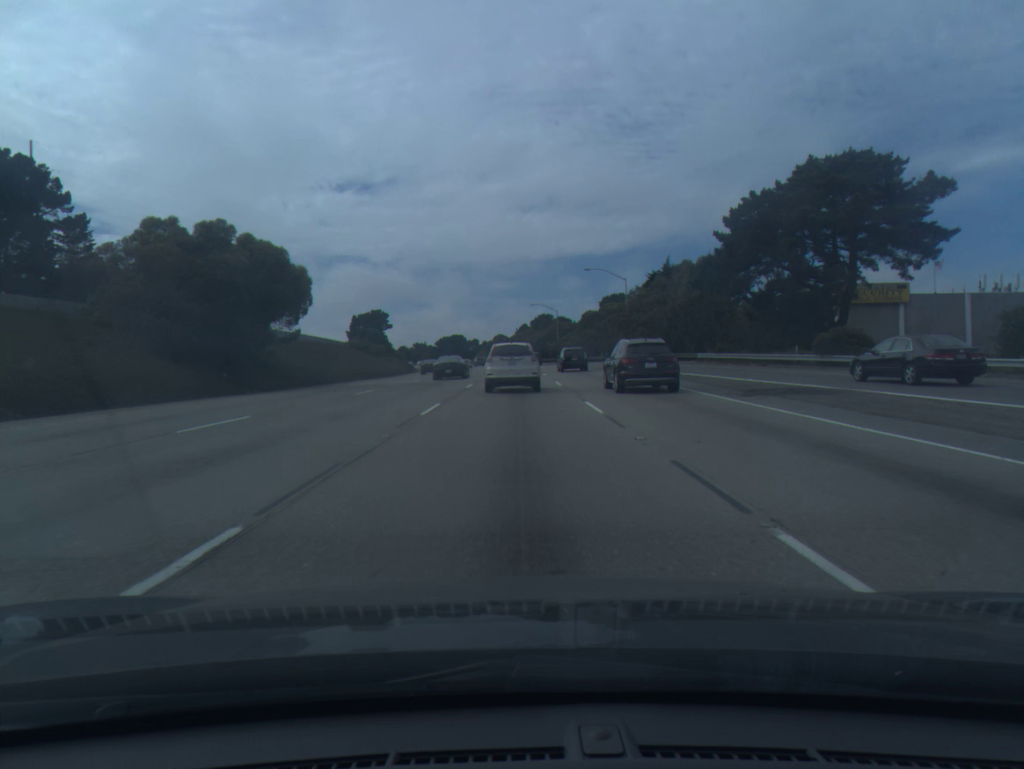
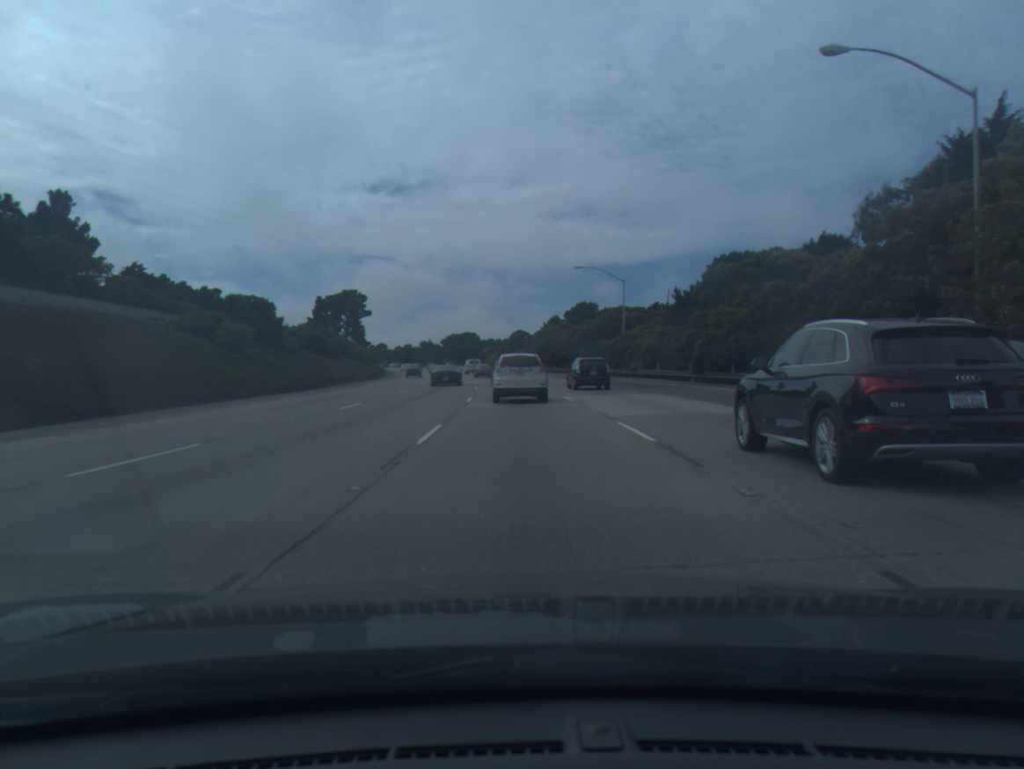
(-0.6, +62.6) m; -2°
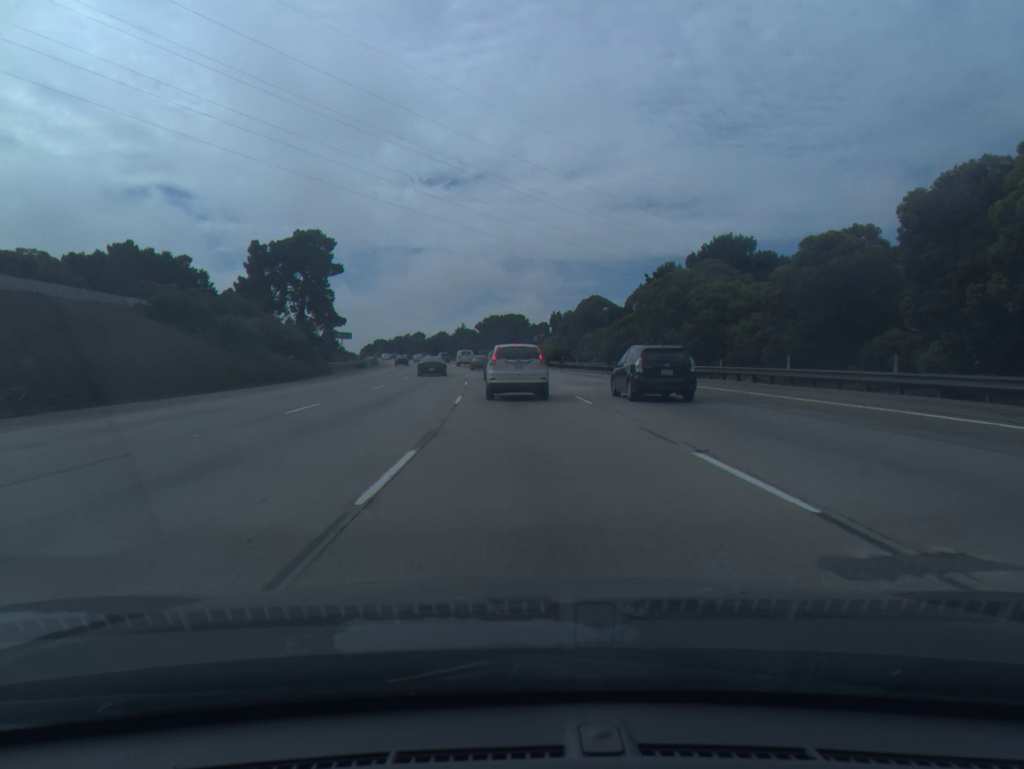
(-2.0, +64.3) m; -4°
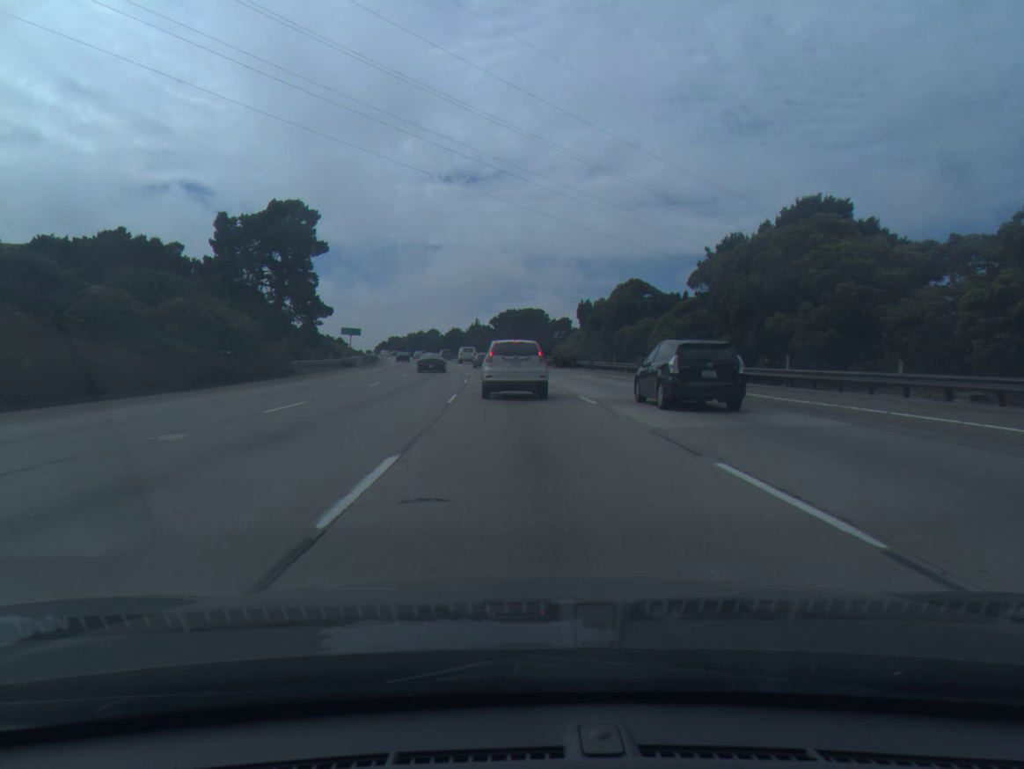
(-0.2, +15.9) m; -1°
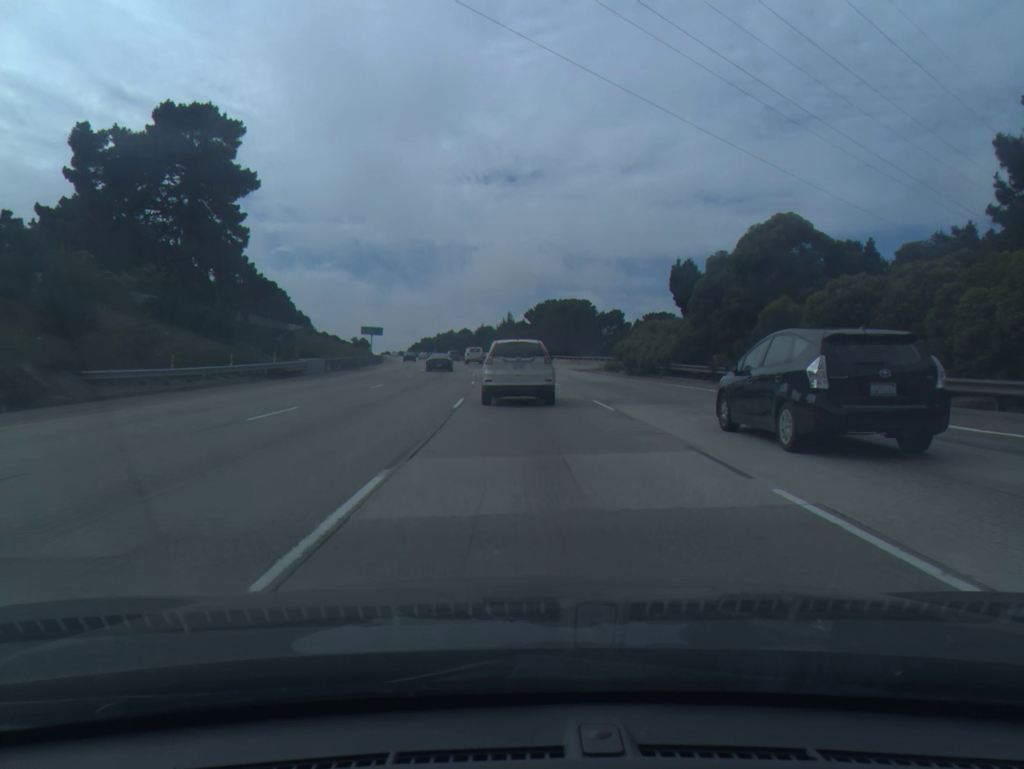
(-0.7, +30.9) m; -3°
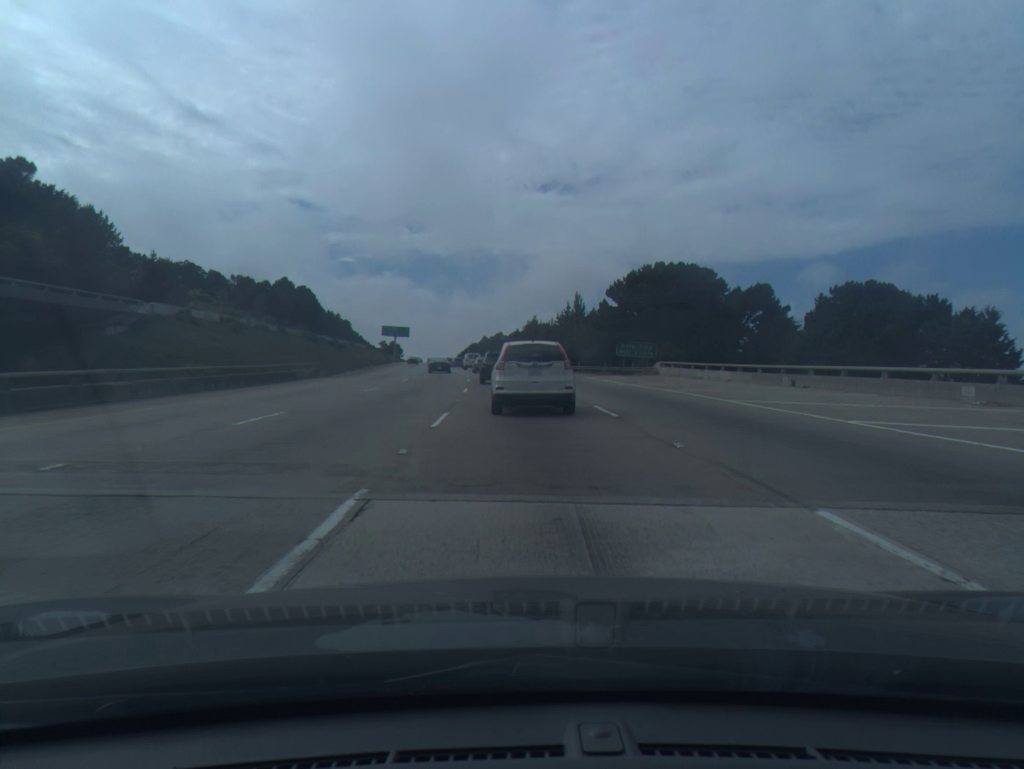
(-2.2, +59.3) m; -4°
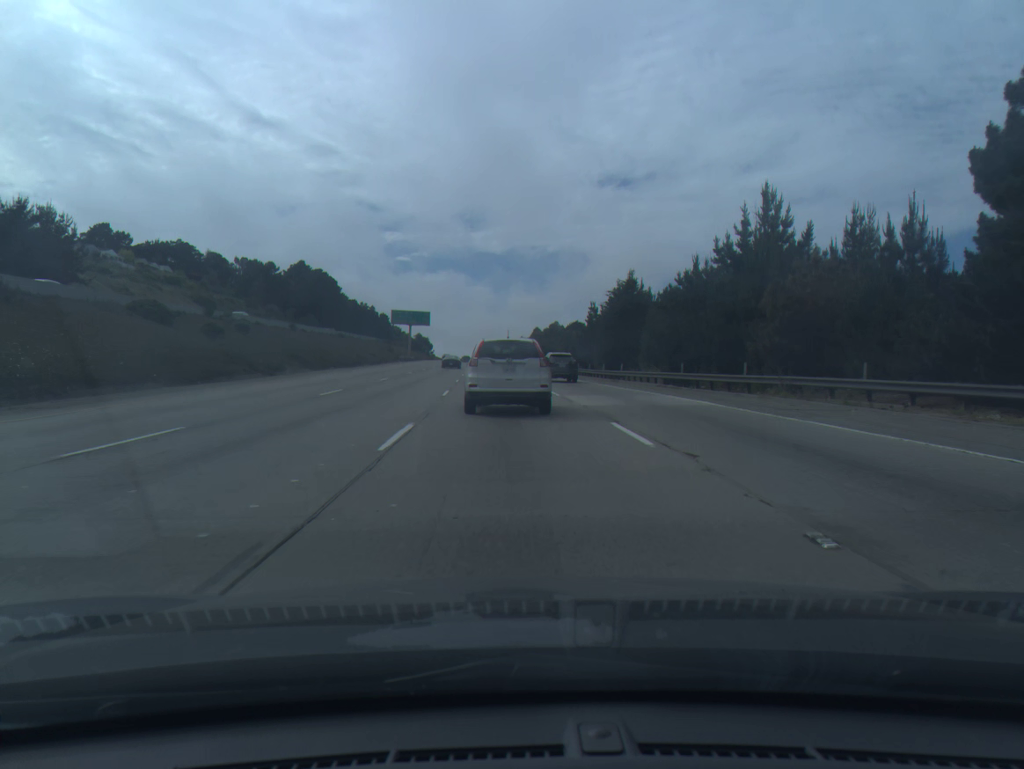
(-2.1, +58.5) m; -4°
